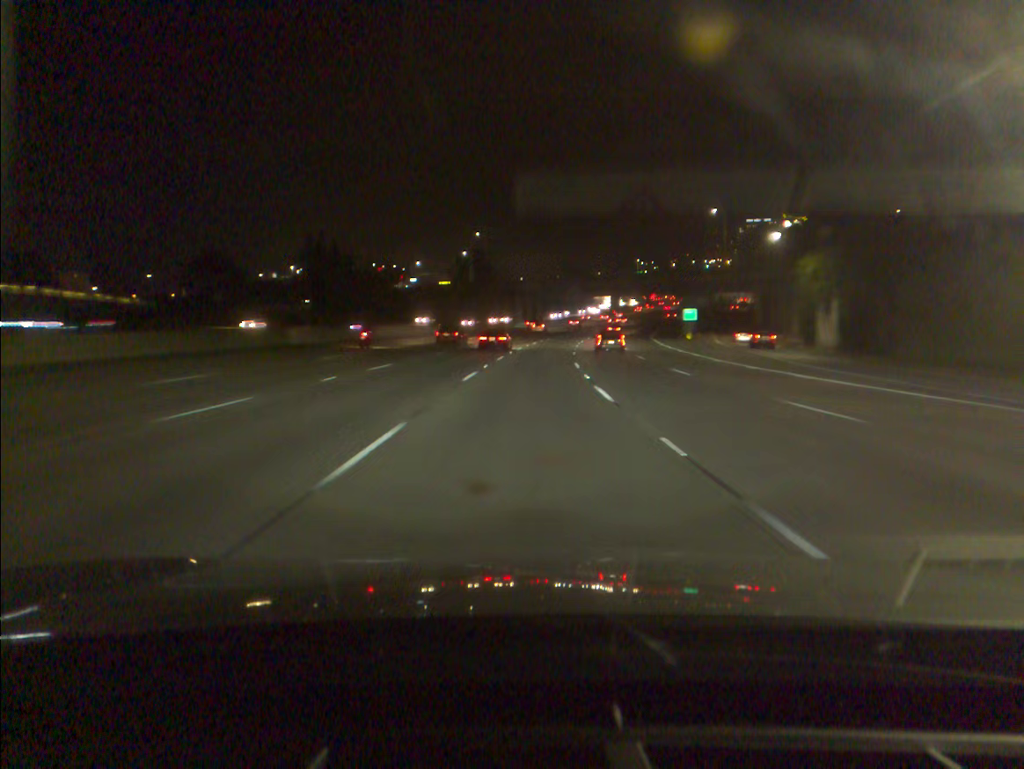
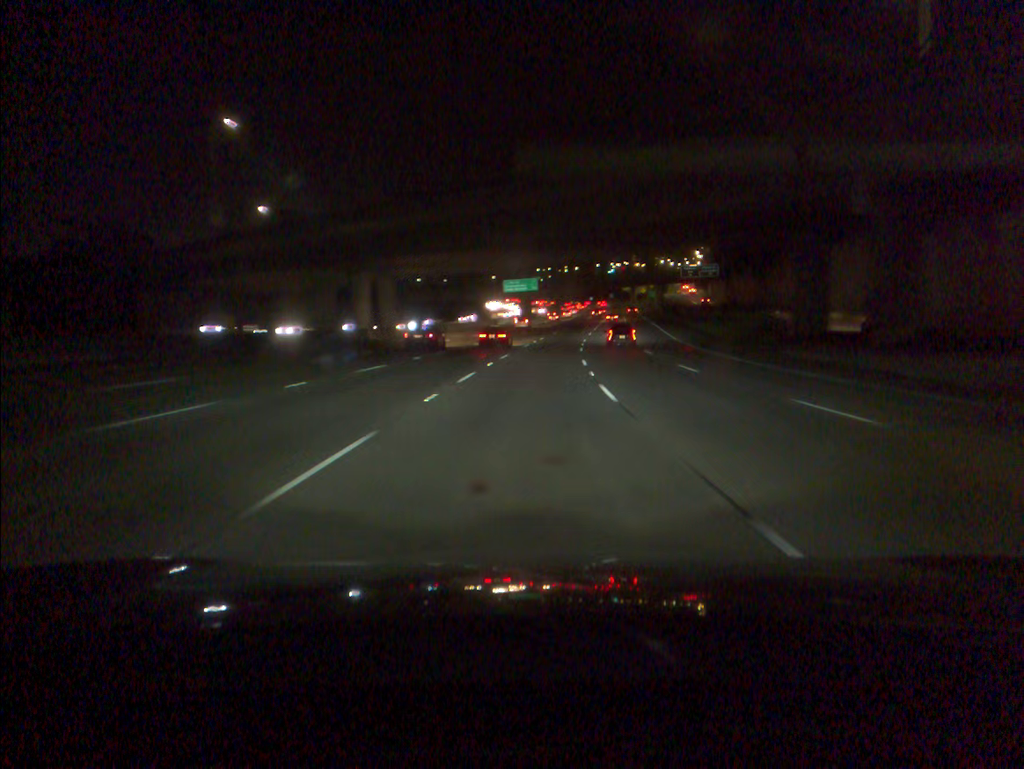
(+5.2, +88.5) m; +8°
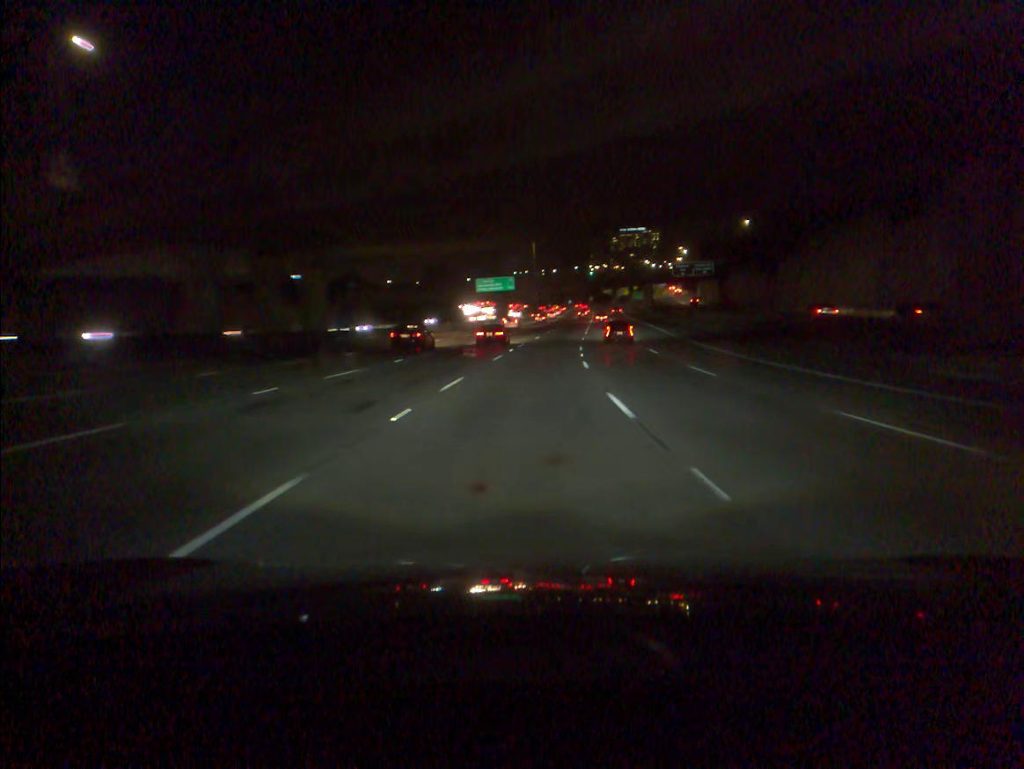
(+0.3, +17.7) m; +2°
